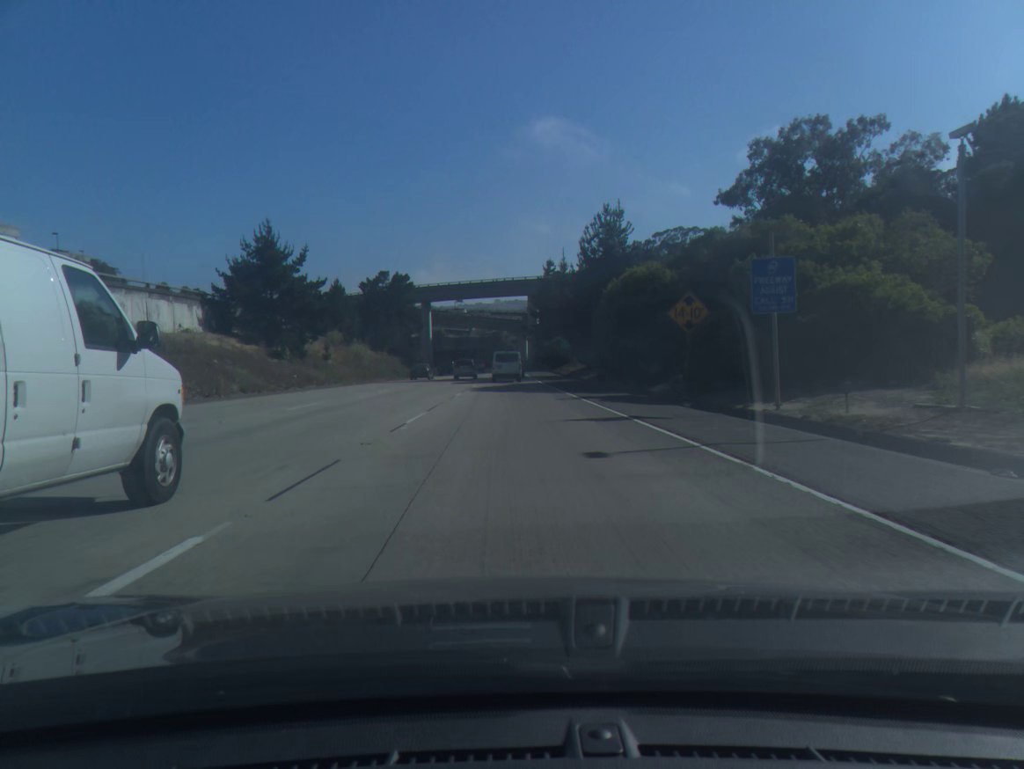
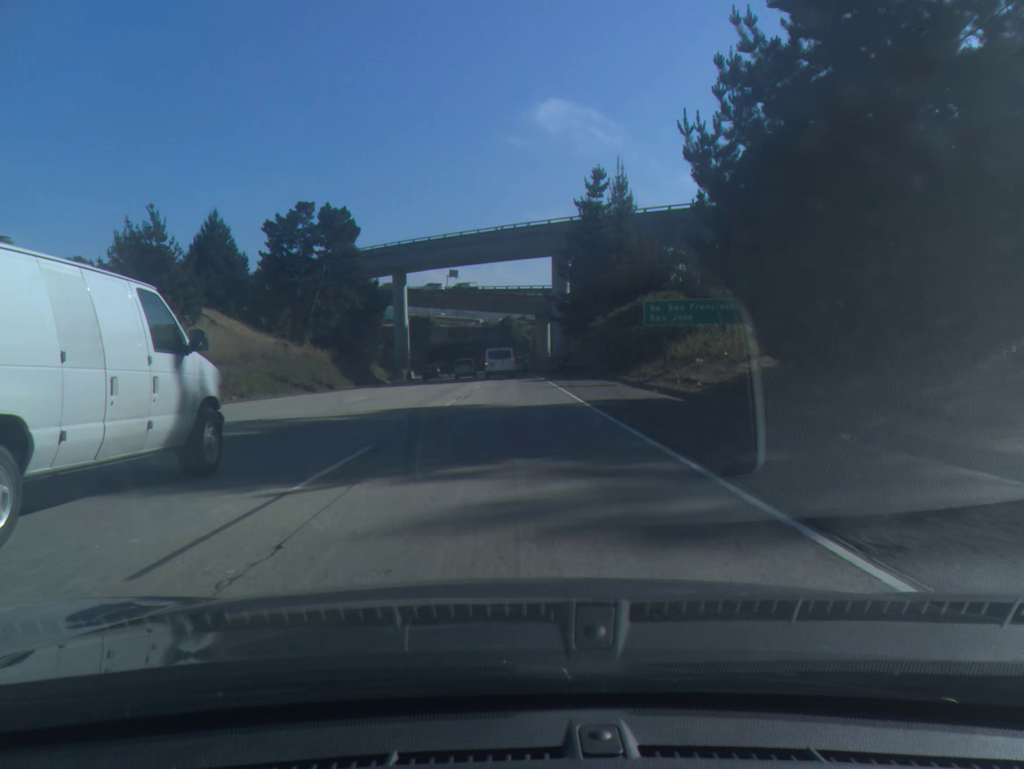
(-0.4, +51.9) m; -1°
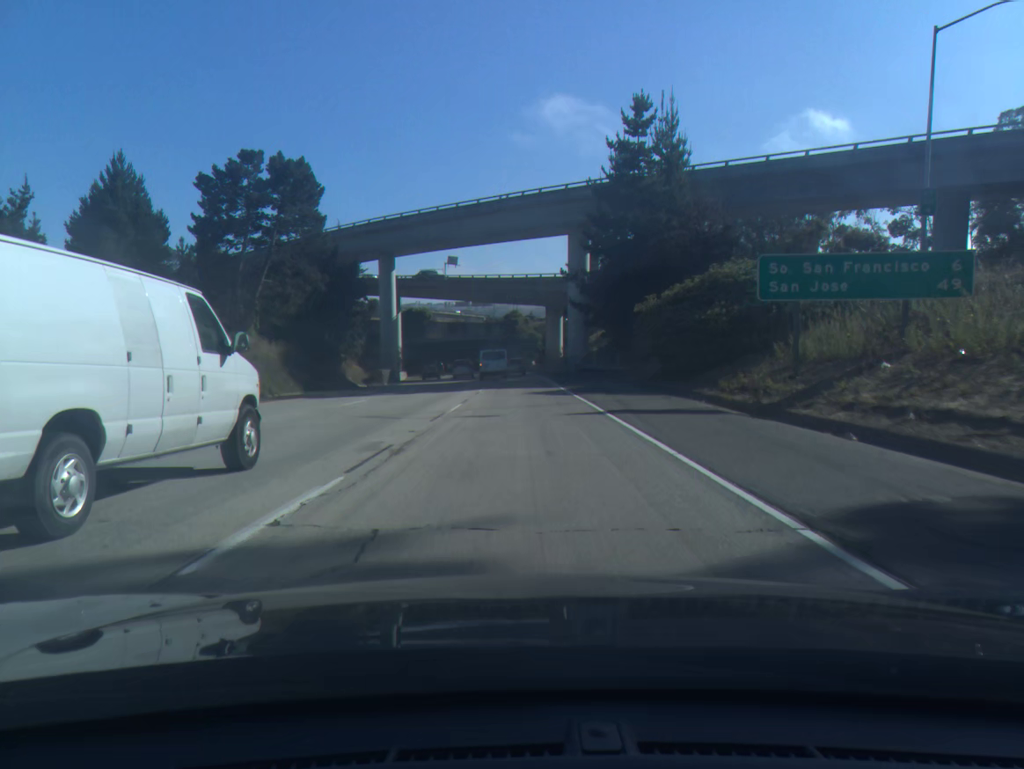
(-0.1, +17.3) m; 0°
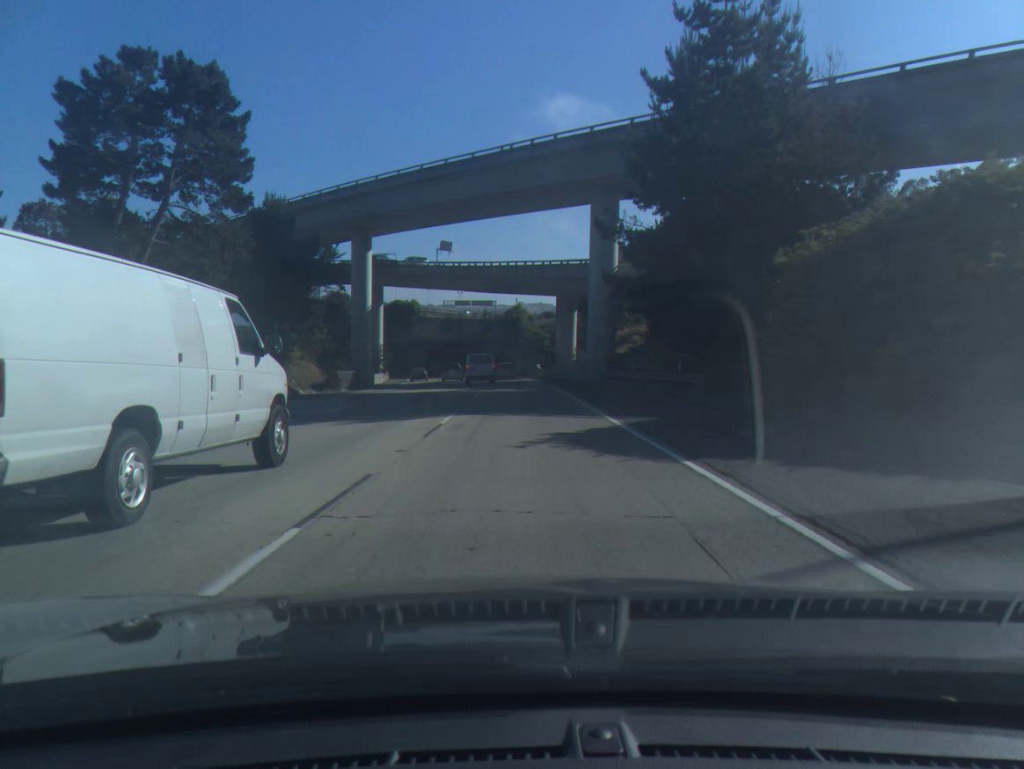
(0.0, +17.3) m; 0°
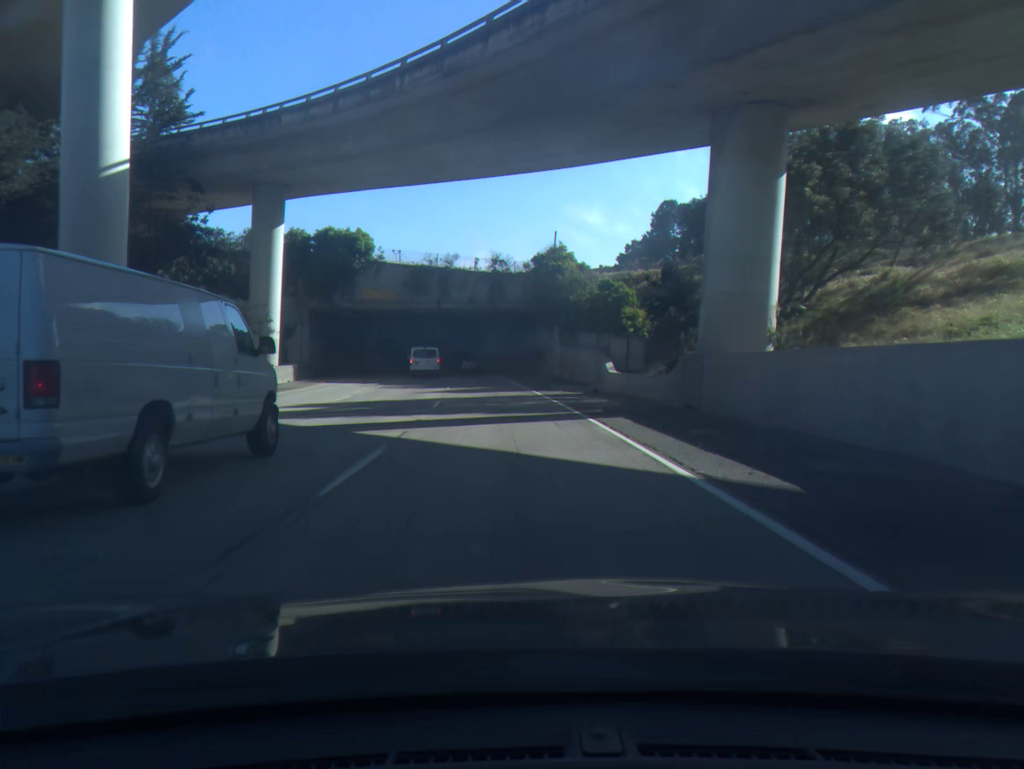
(-0.3, +52.0) m; -2°
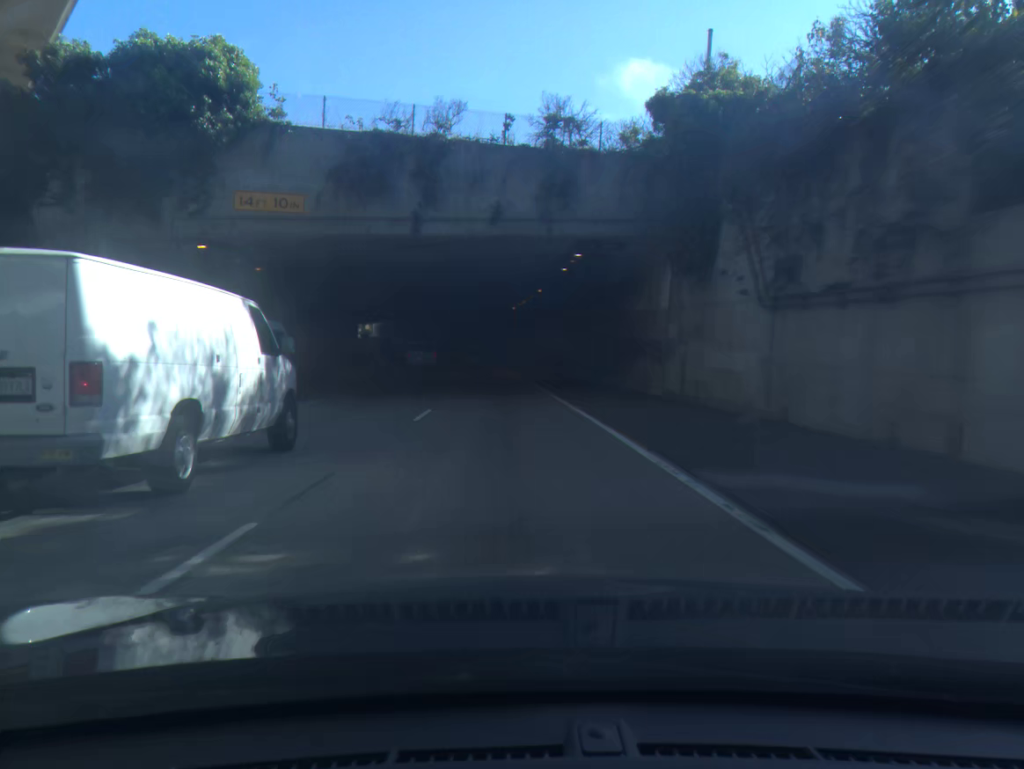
(-1.0, +34.7) m; -3°
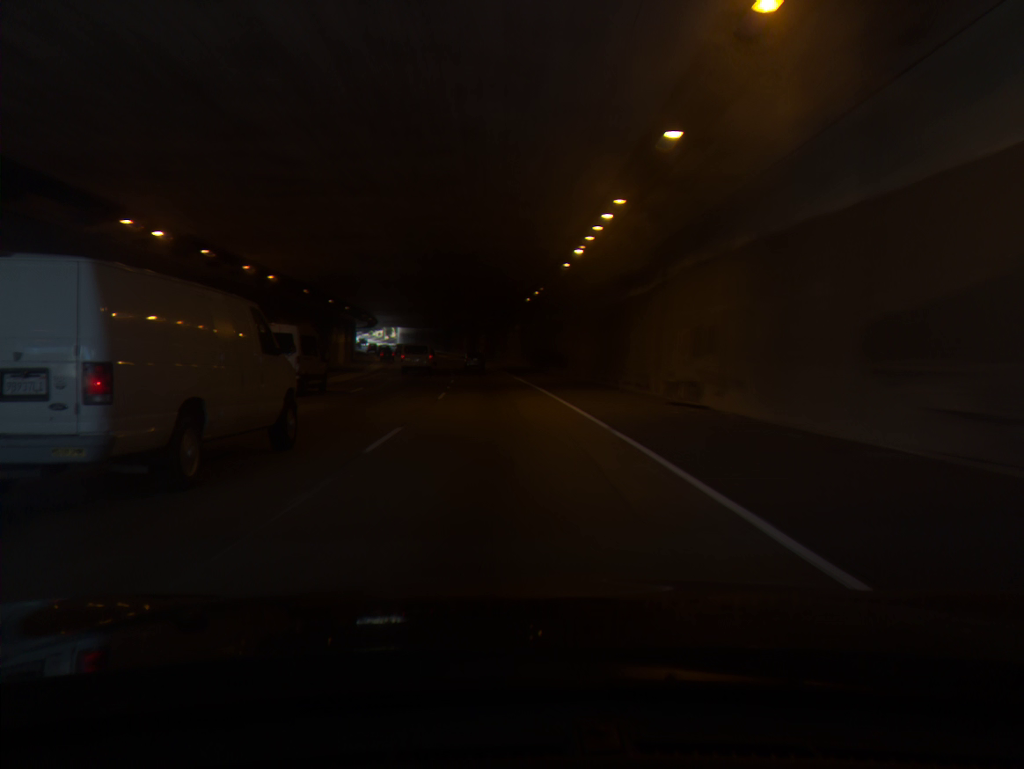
(-0.8, +34.6) m; -3°
